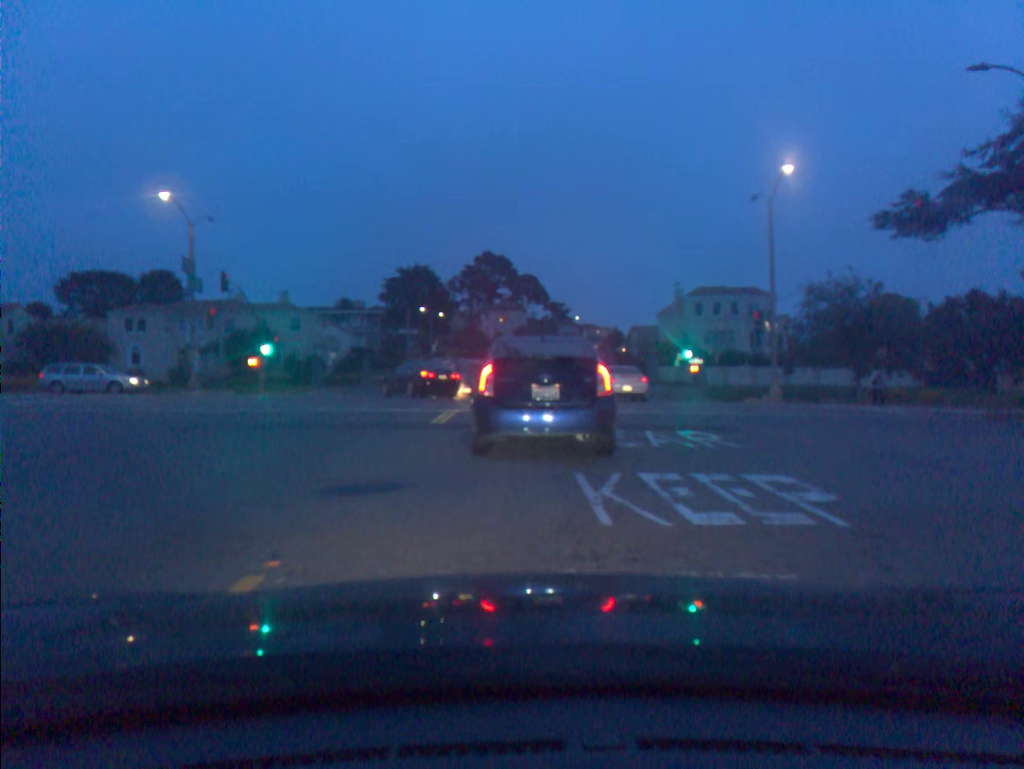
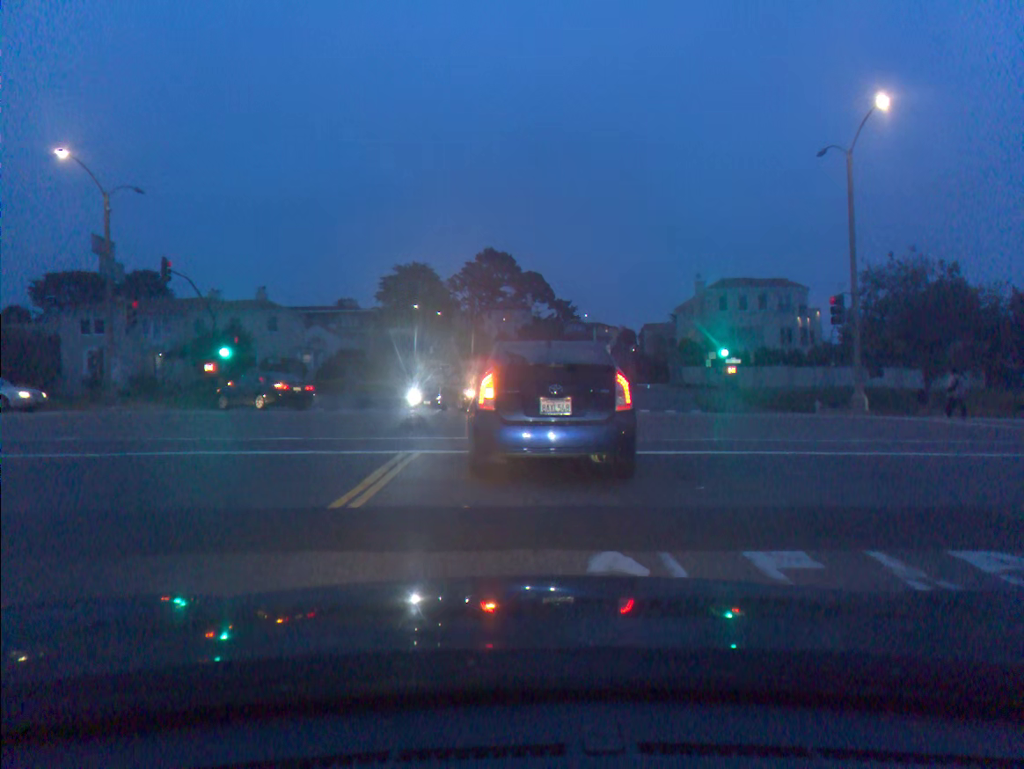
(0.0, +7.9) m; 0°
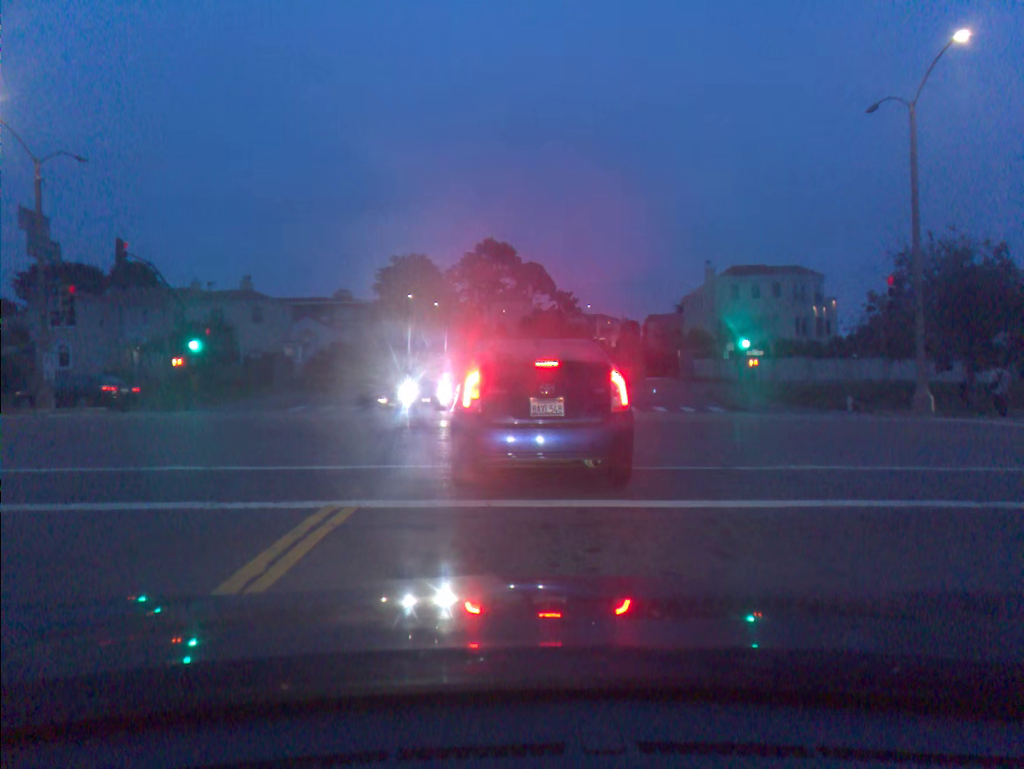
(0.0, +4.3) m; -1°
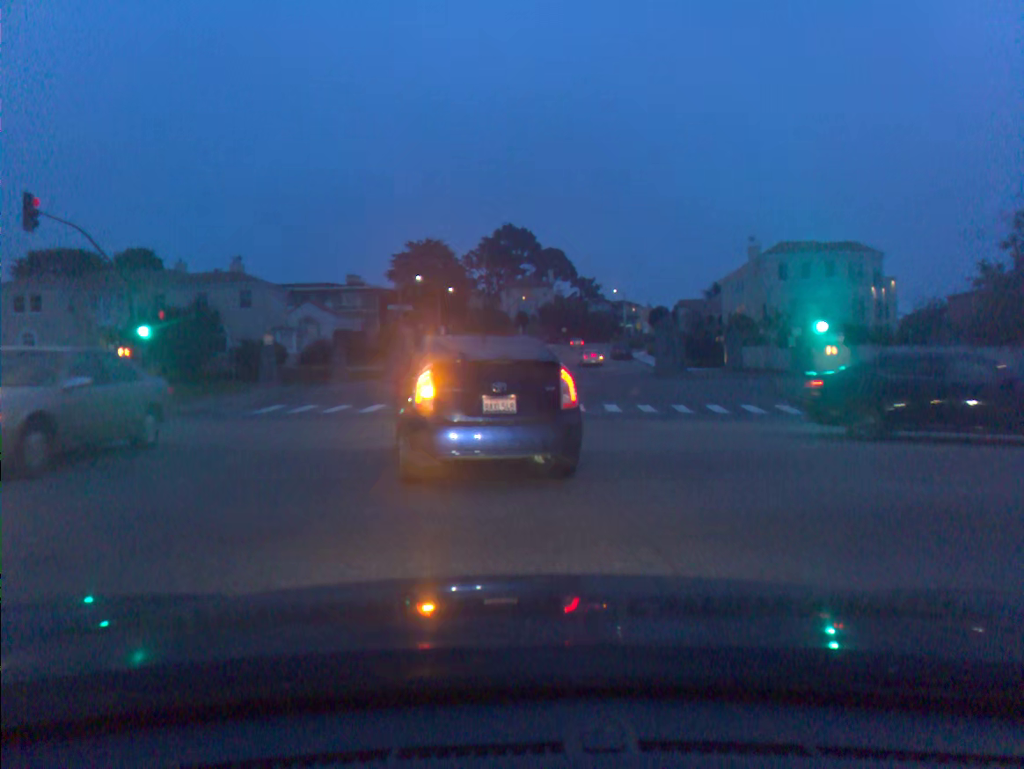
(0.0, +8.0) m; 0°
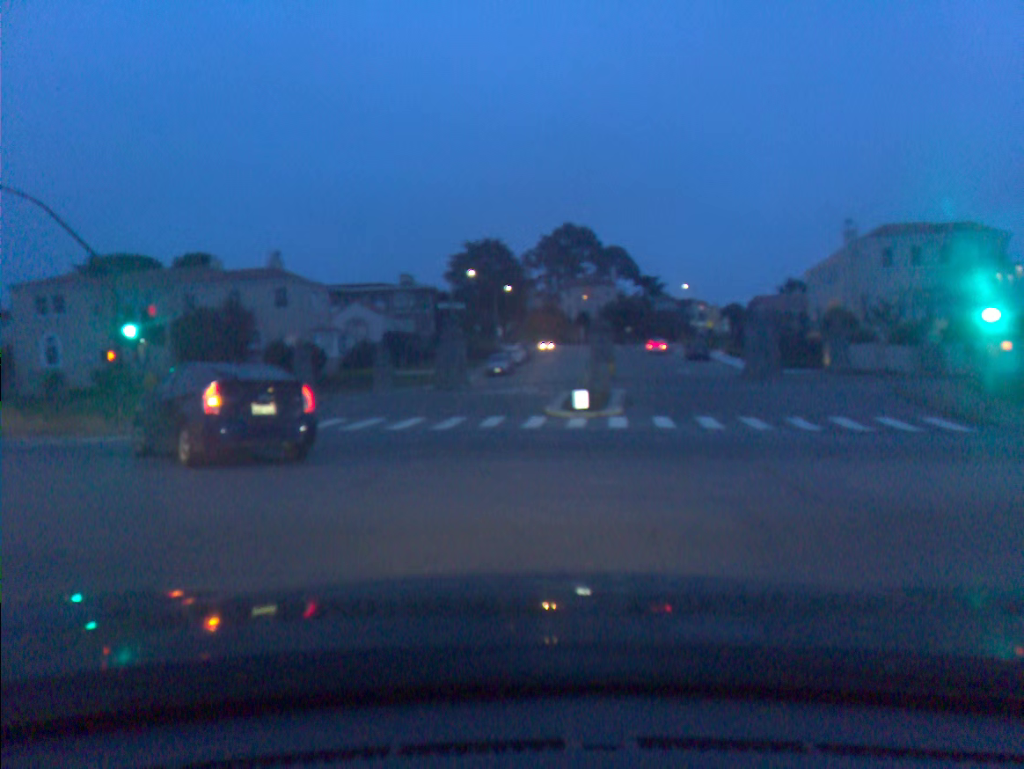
(-0.3, +7.2) m; -7°
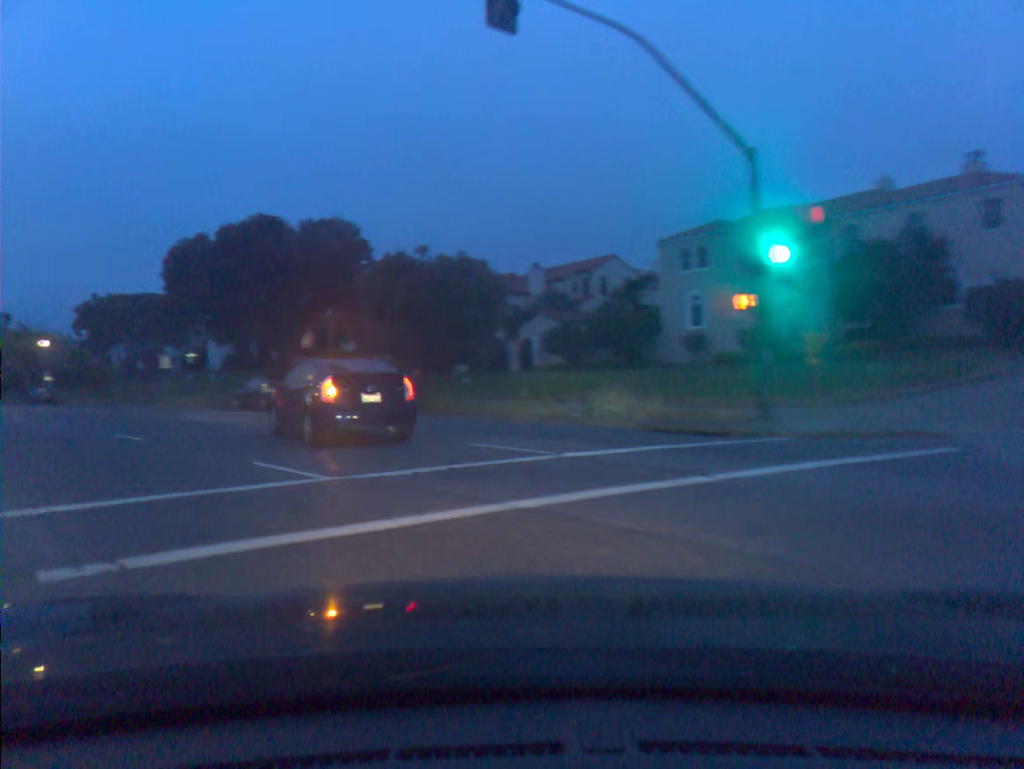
(-5.5, +12.8) m; -47°
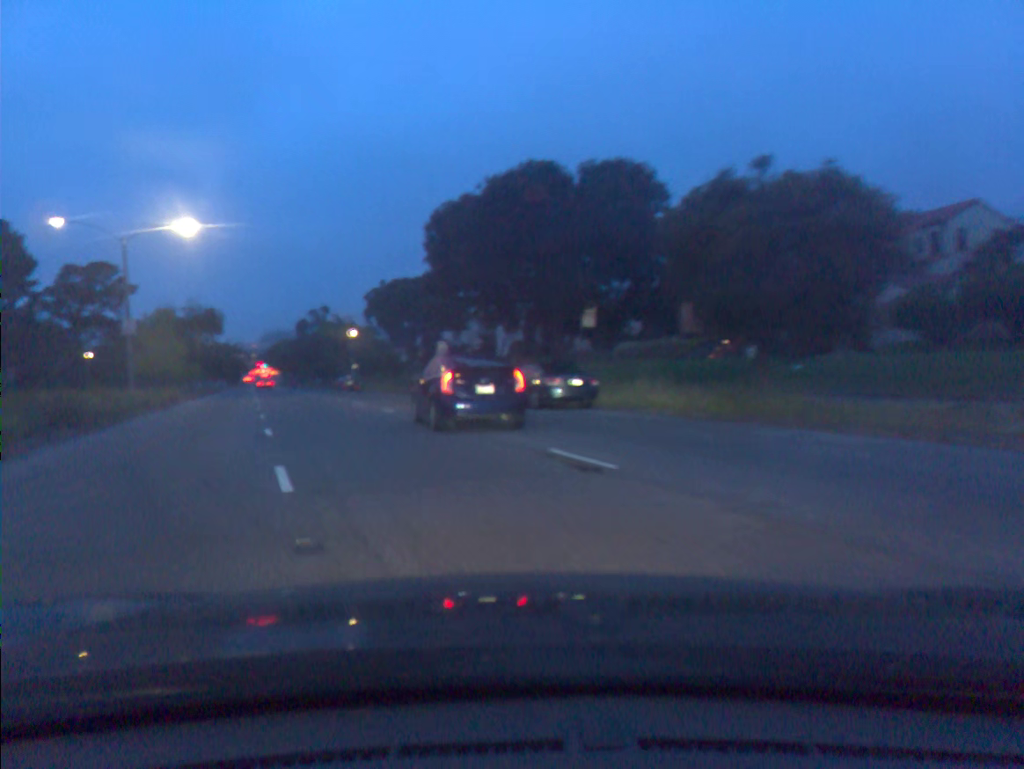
(-1.4, +8.5) m; -19°
